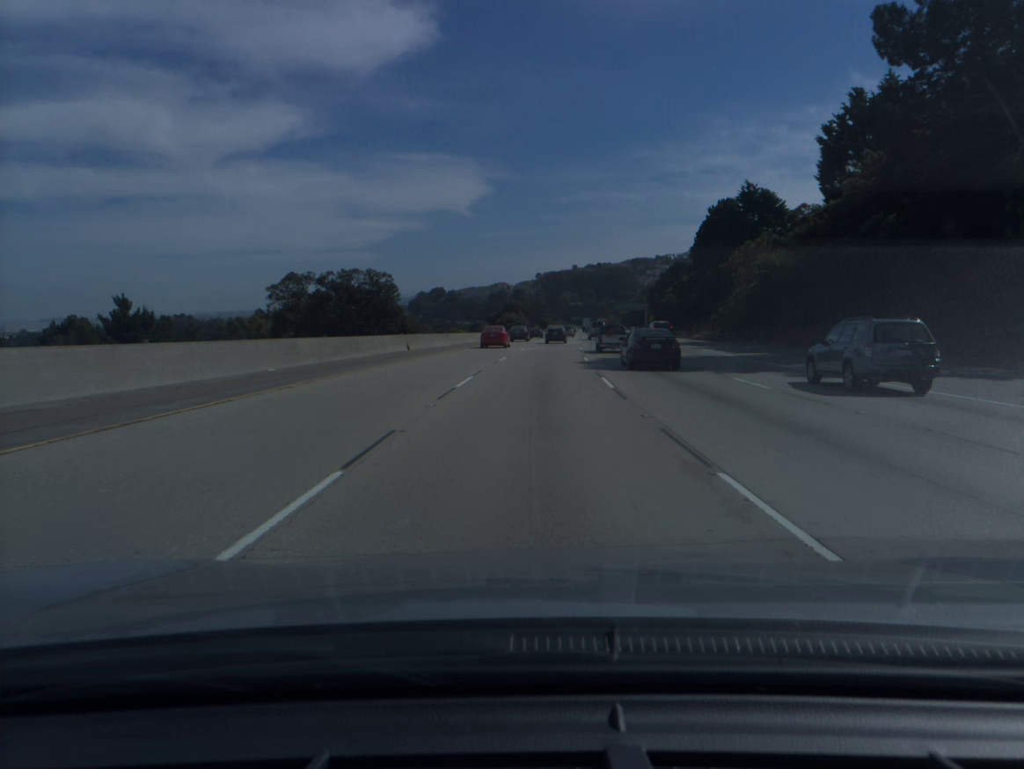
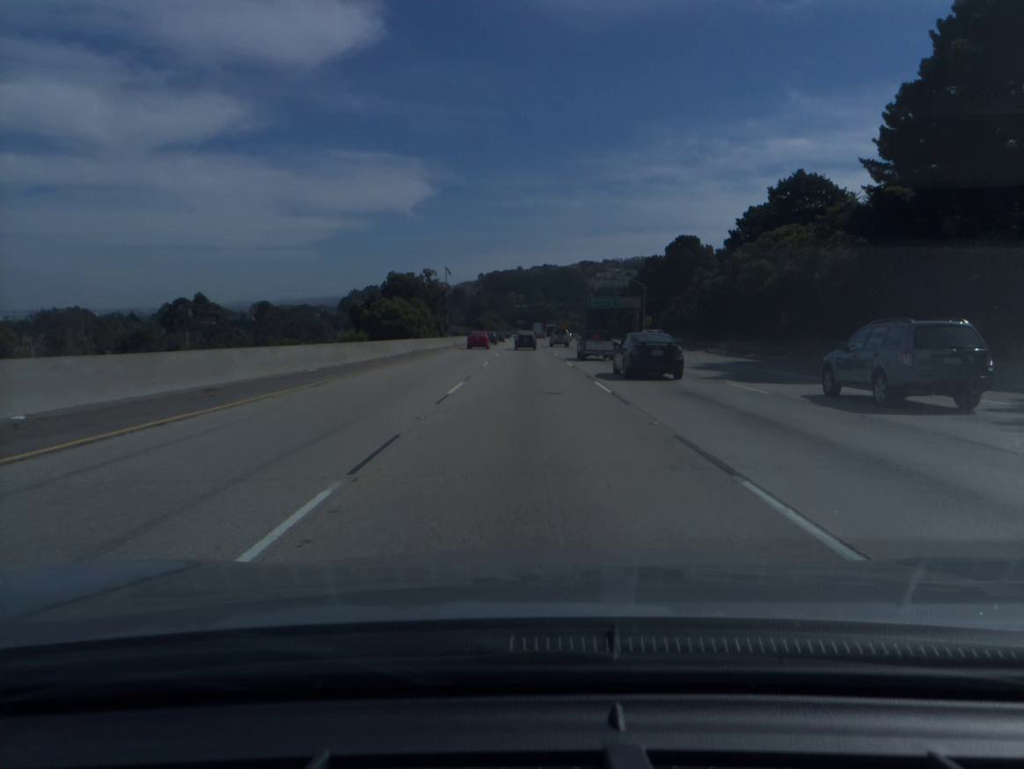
(+3.9, +88.3) m; +4°
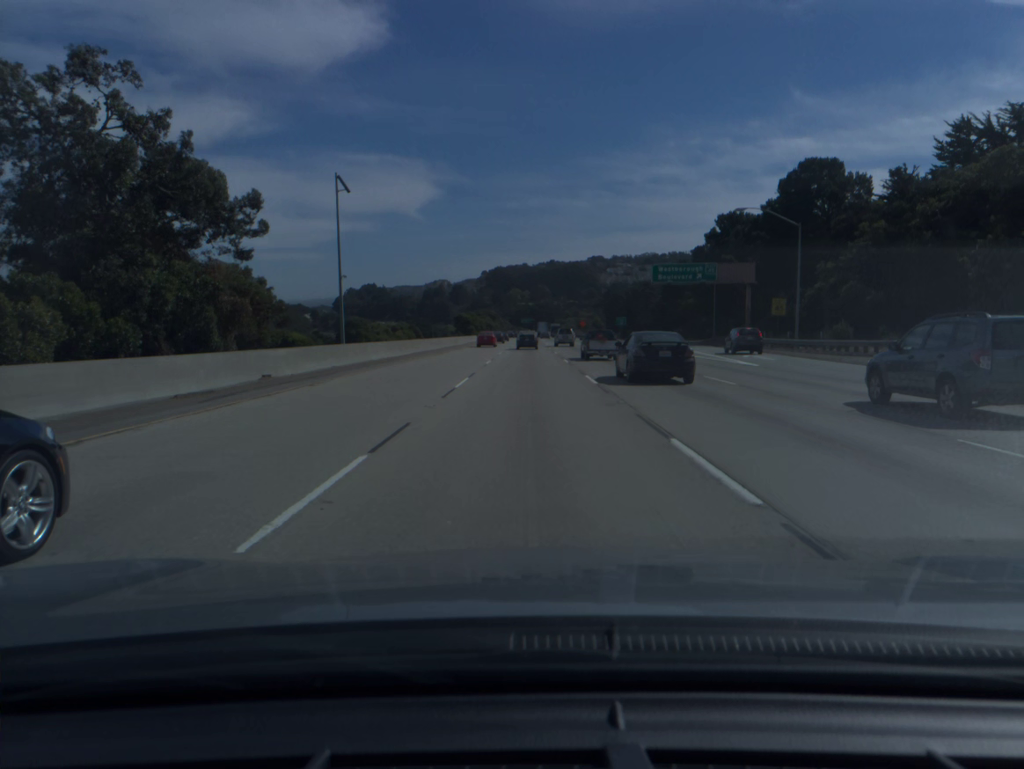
(-0.1, +70.6) m; 0°
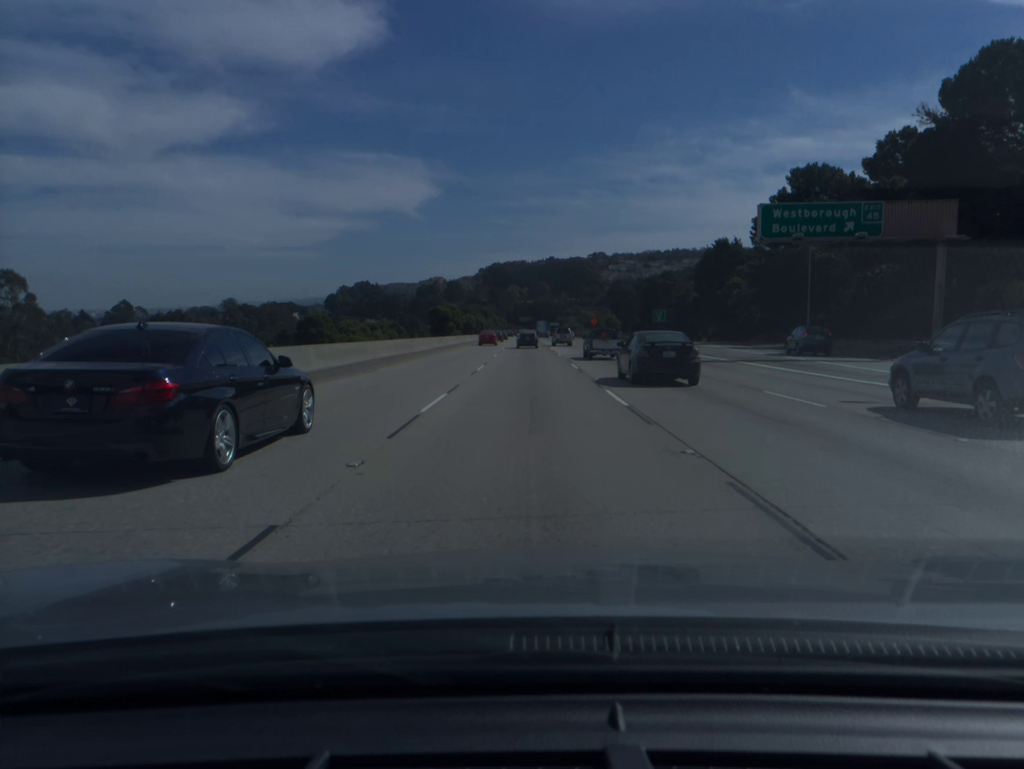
(0.0, +35.6) m; 0°
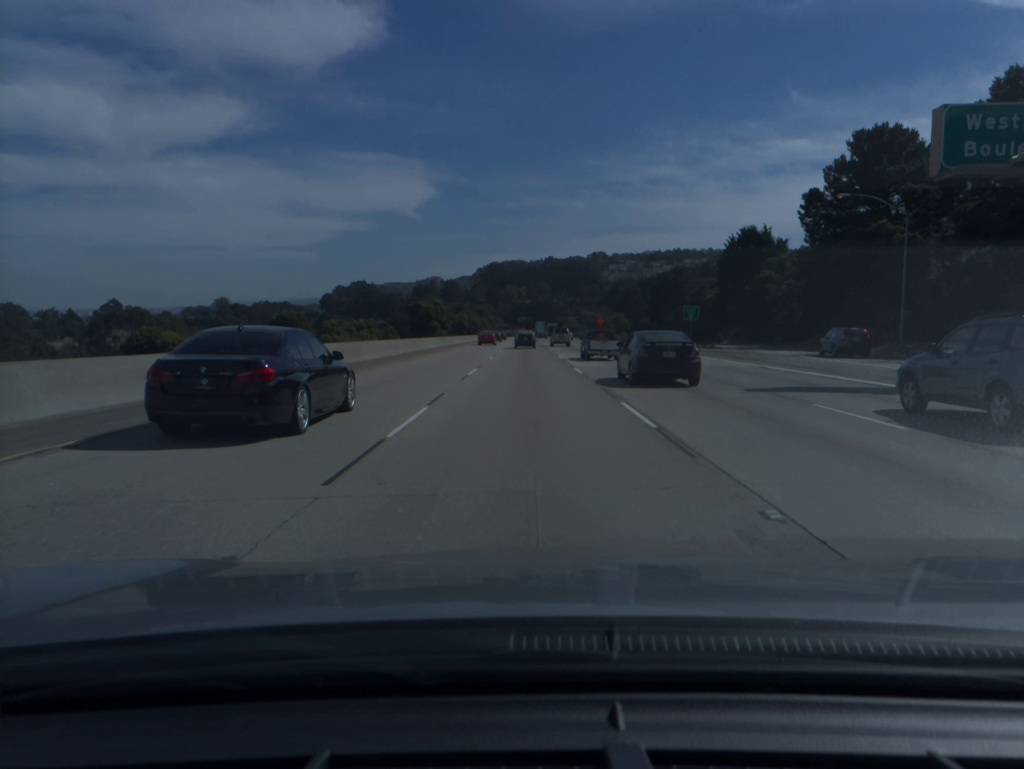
(0.0, +17.8) m; 0°
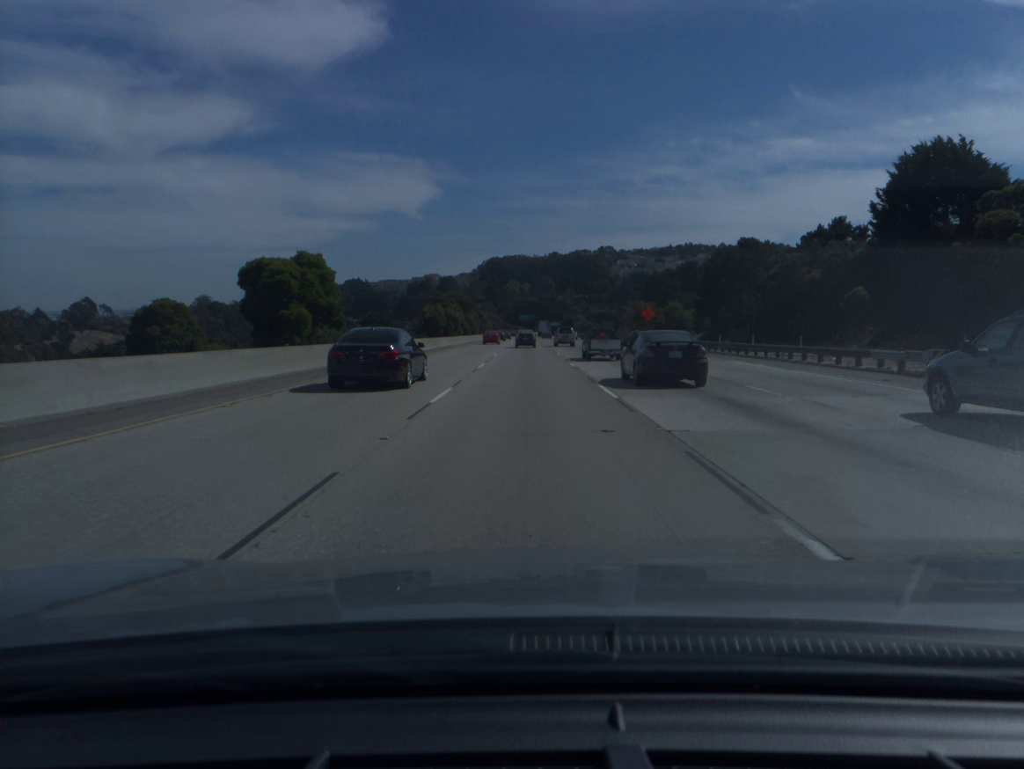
(0.0, +53.7) m; 0°
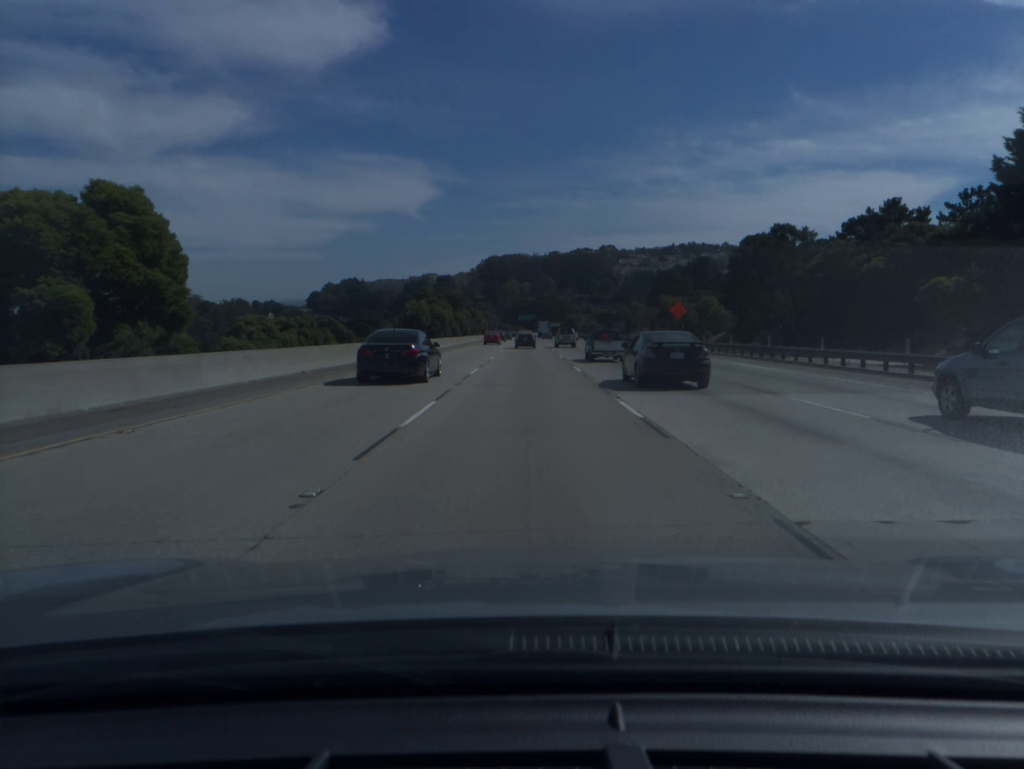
(0.0, +18.0) m; 0°
